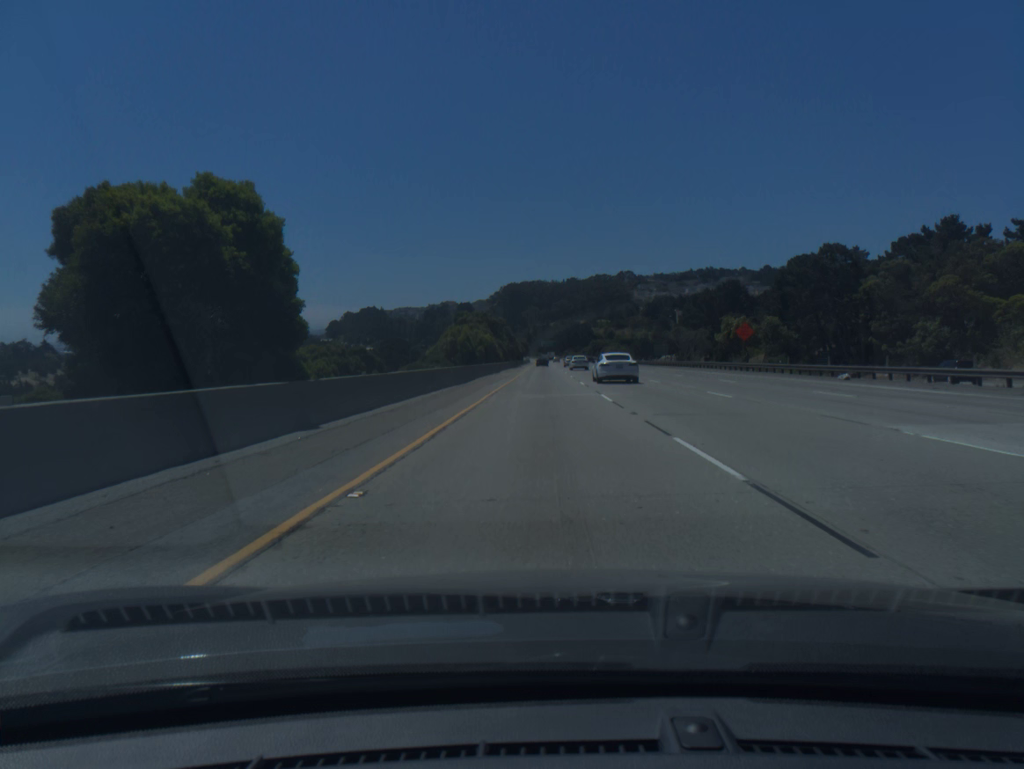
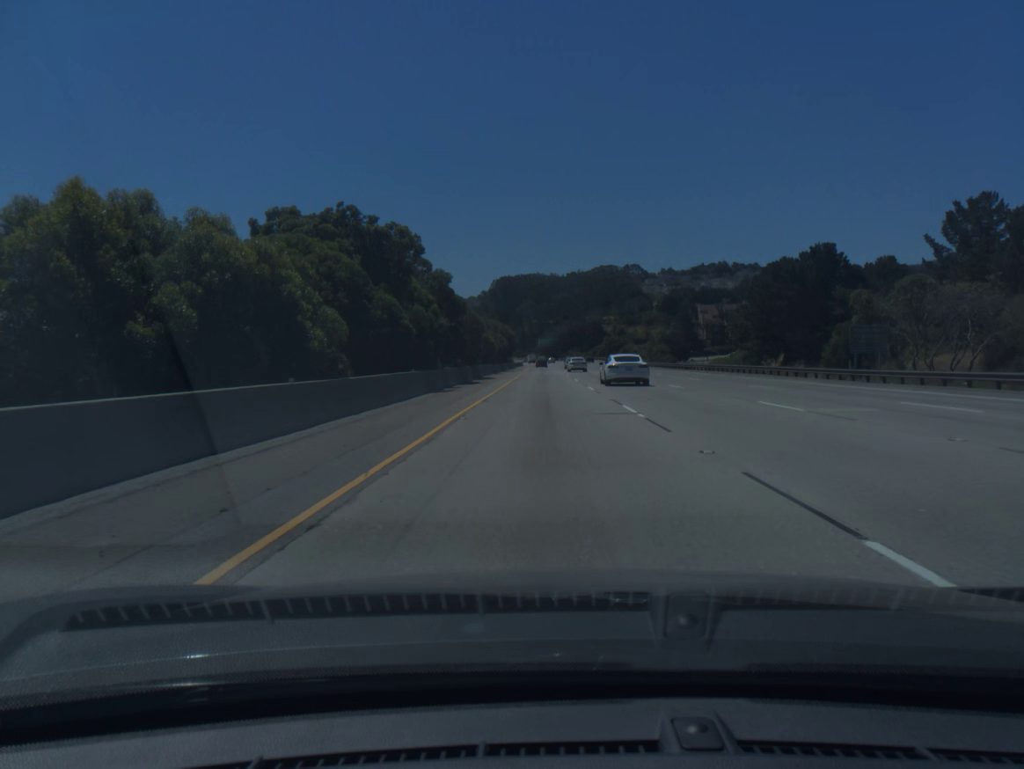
(+0.1, +79.4) m; 0°
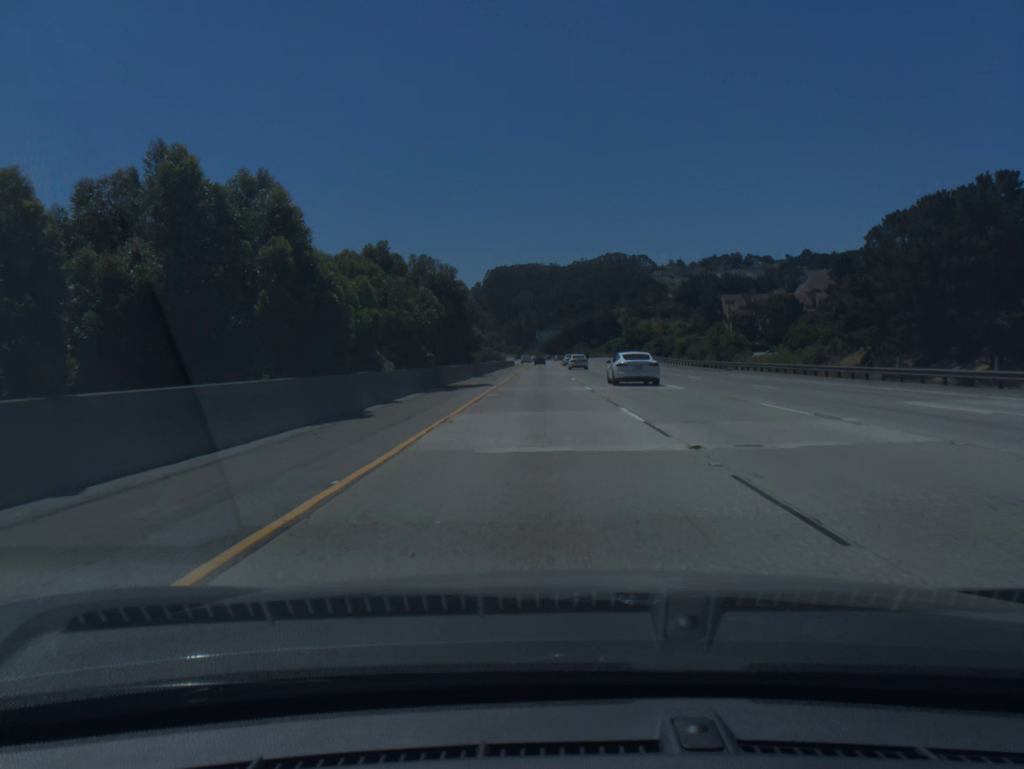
(+0.1, +59.5) m; 0°
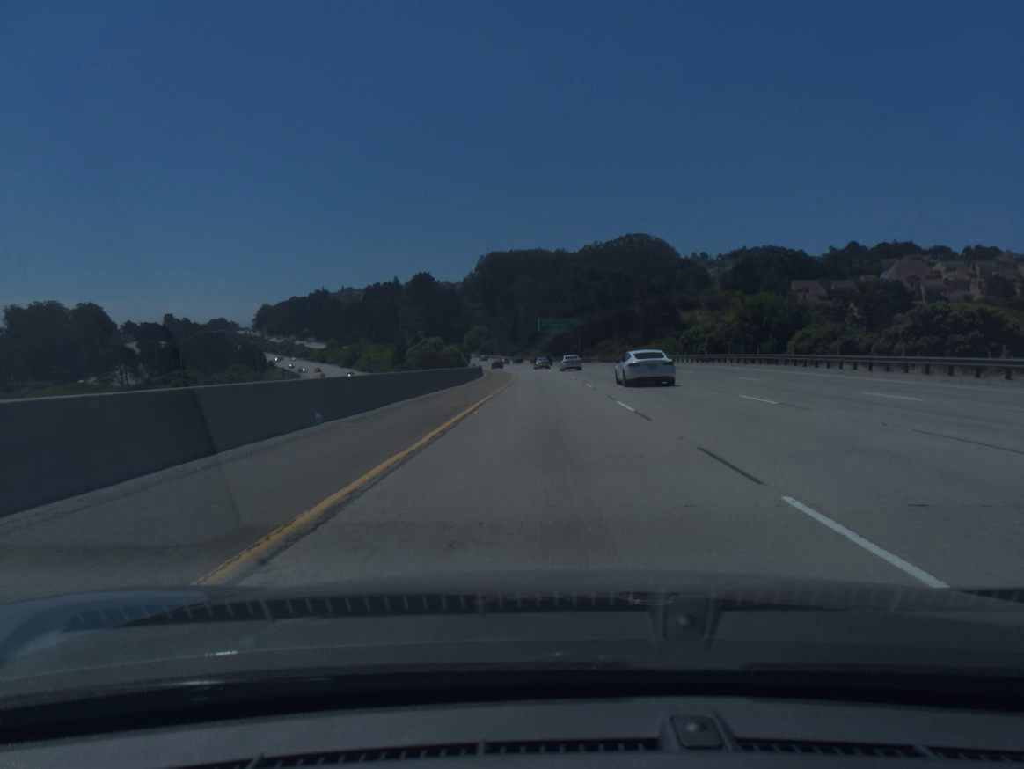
(-0.2, +99.2) m; 0°
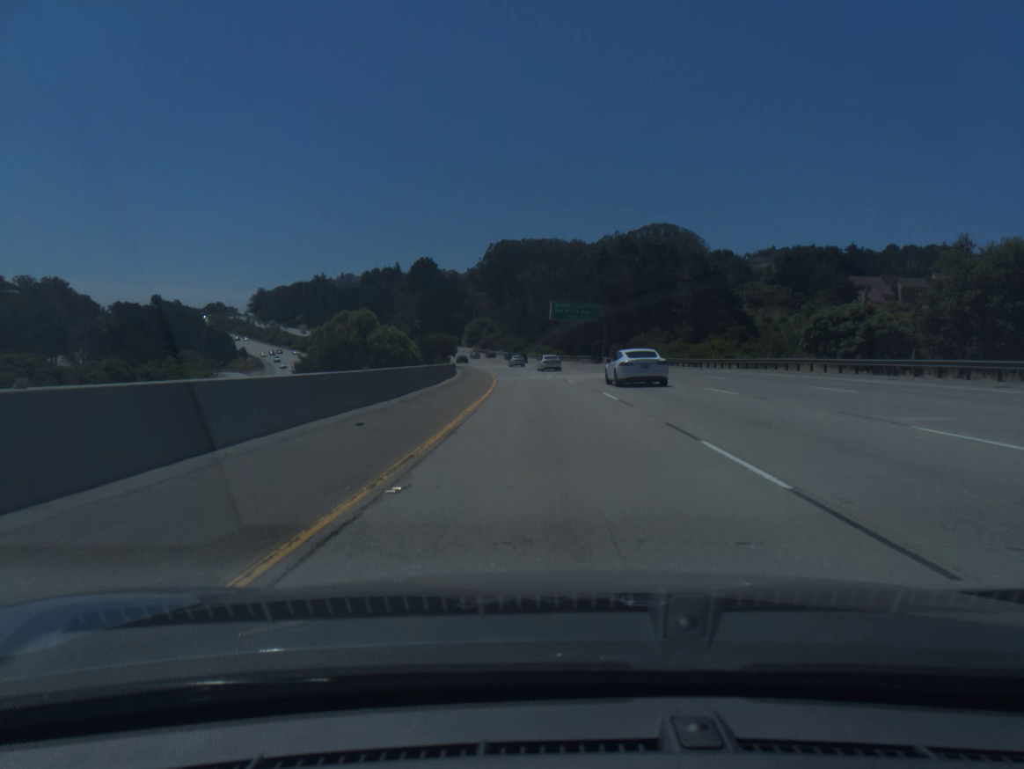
(-0.1, +39.7) m; -1°
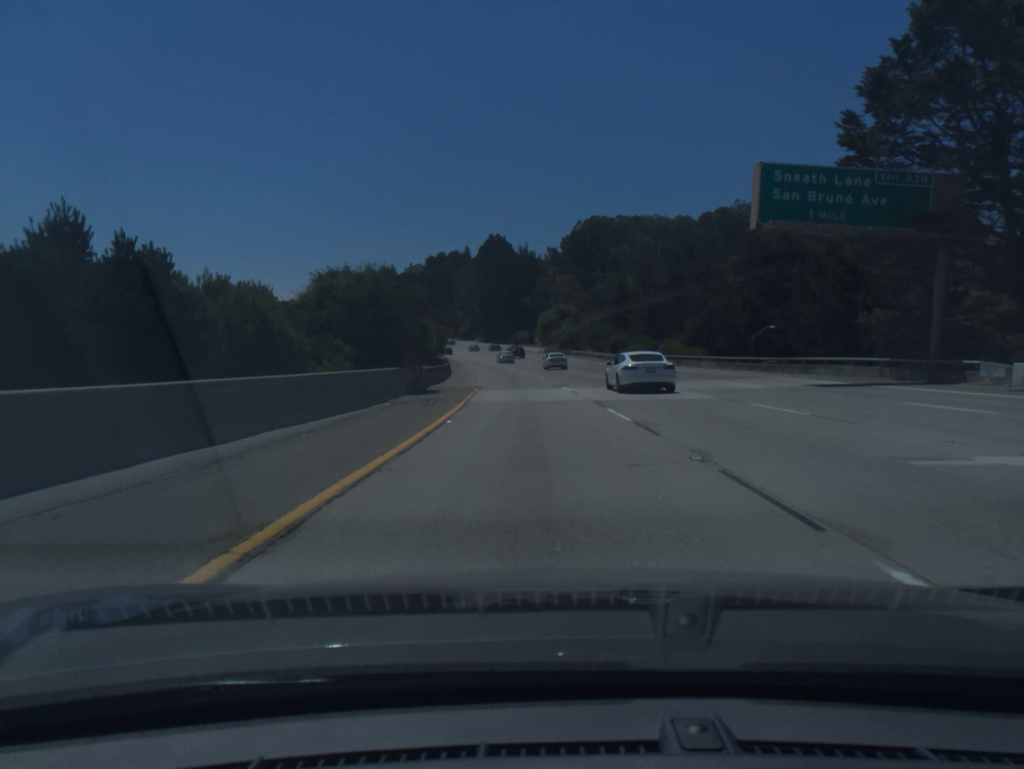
(-3.6, +79.2) m; -6°
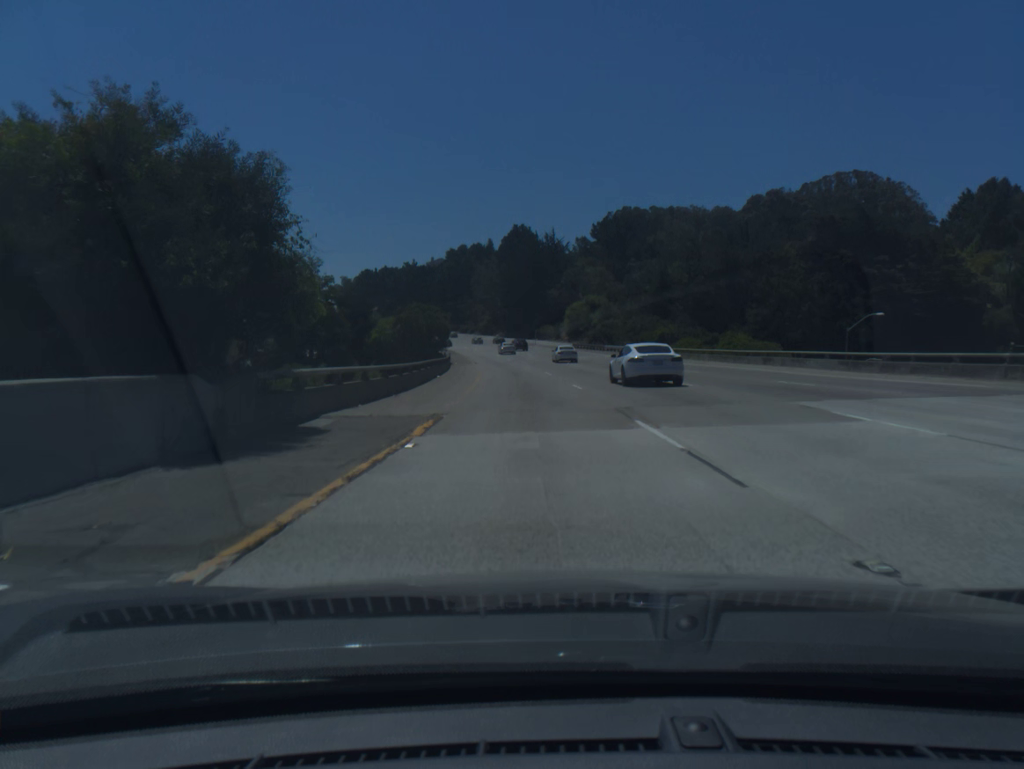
(-0.3, +19.8) m; -2°
